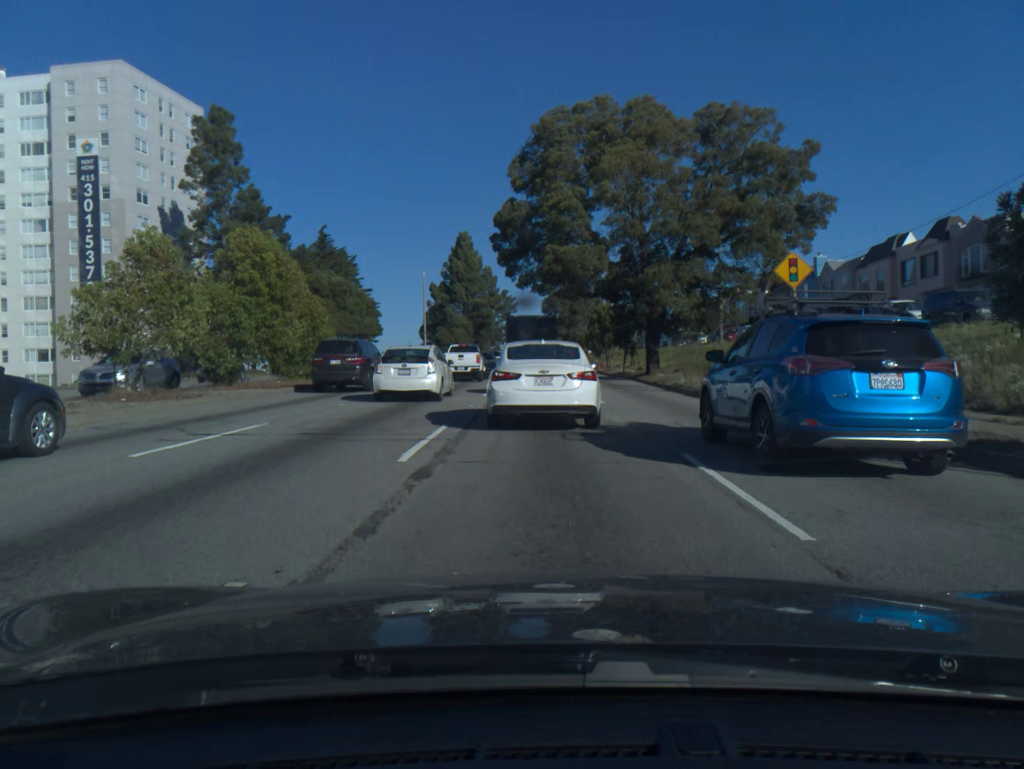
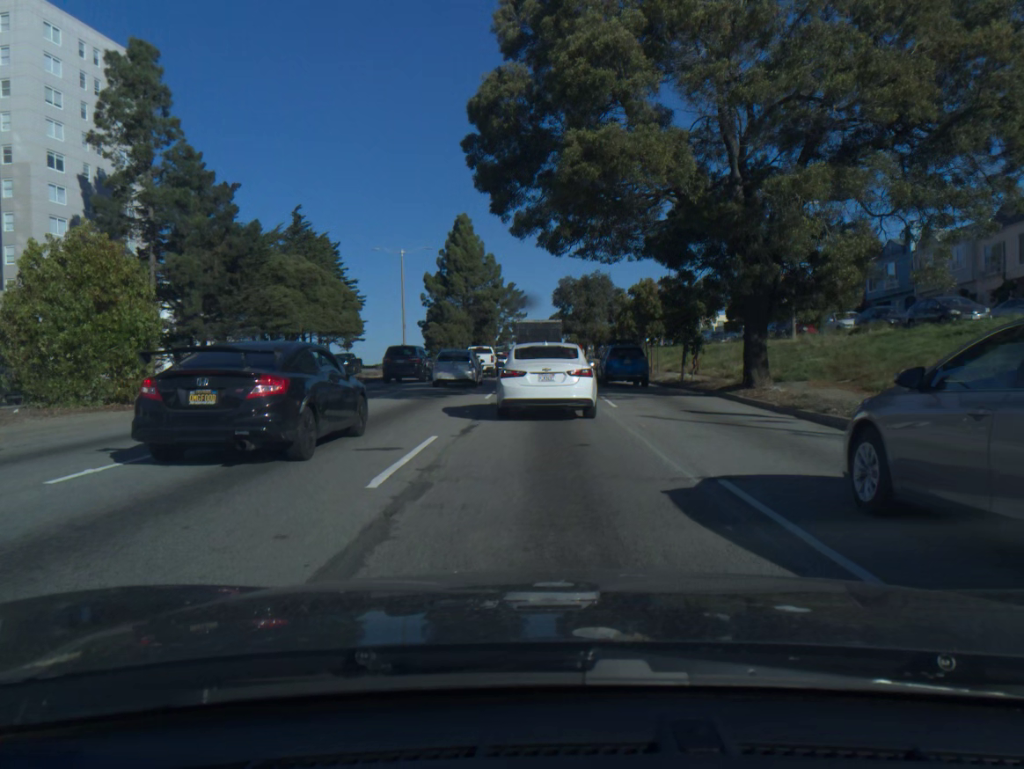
(-0.1, +16.8) m; -1°
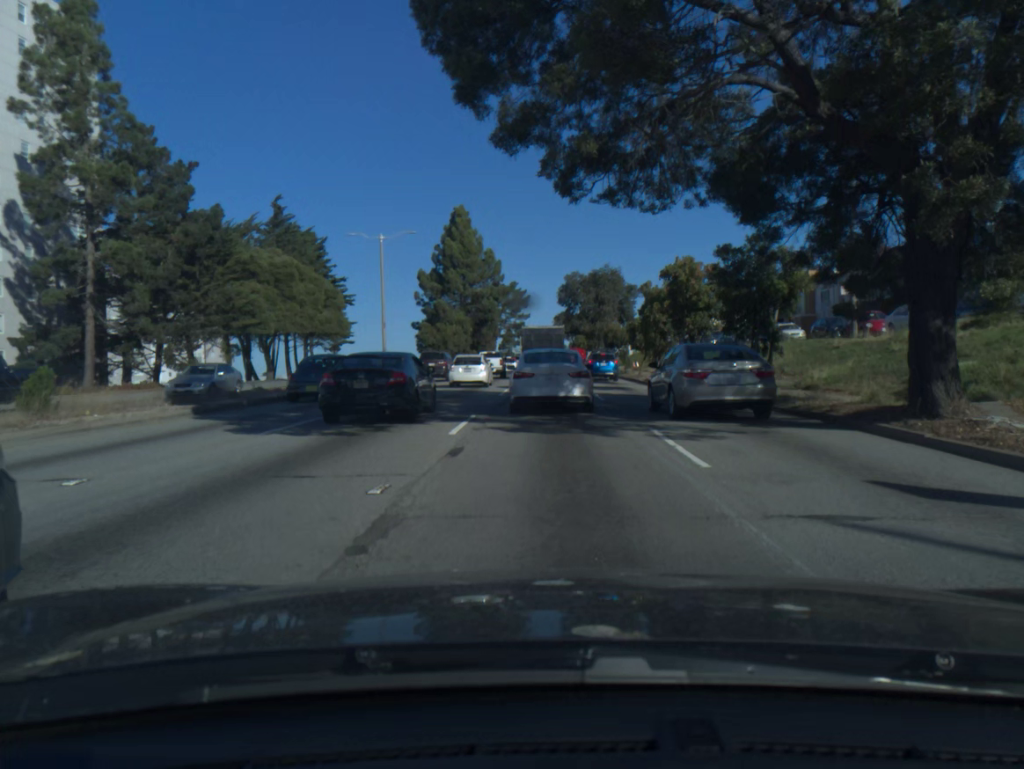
(0.0, +9.5) m; 0°
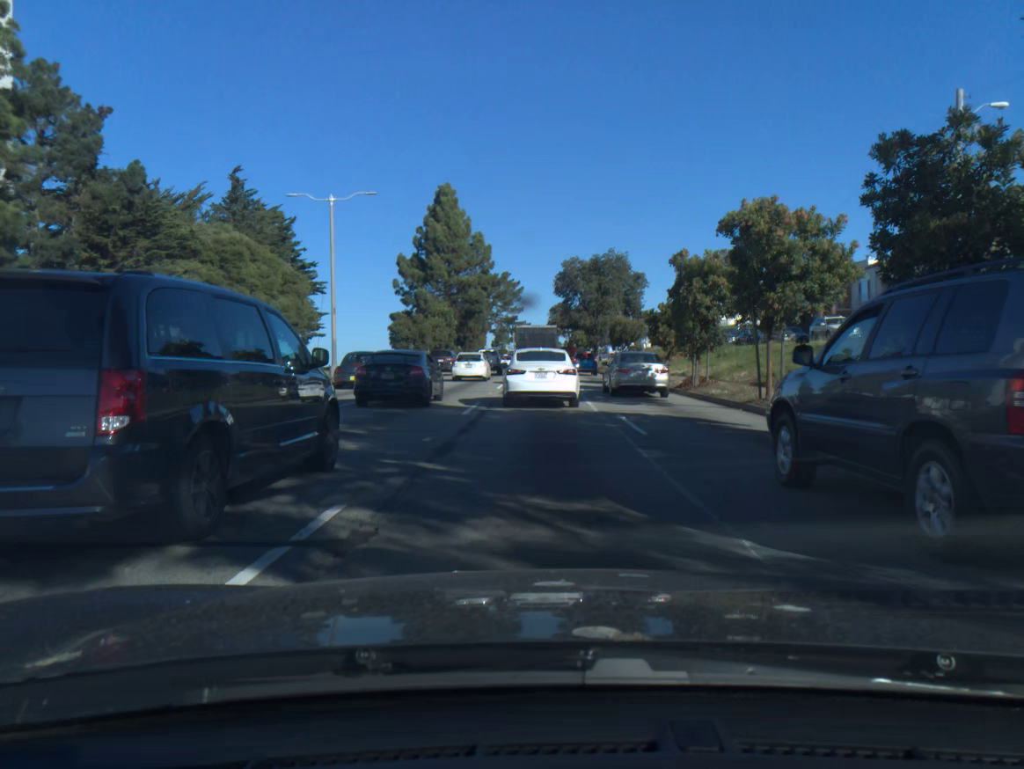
(+0.1, +10.7) m; 0°
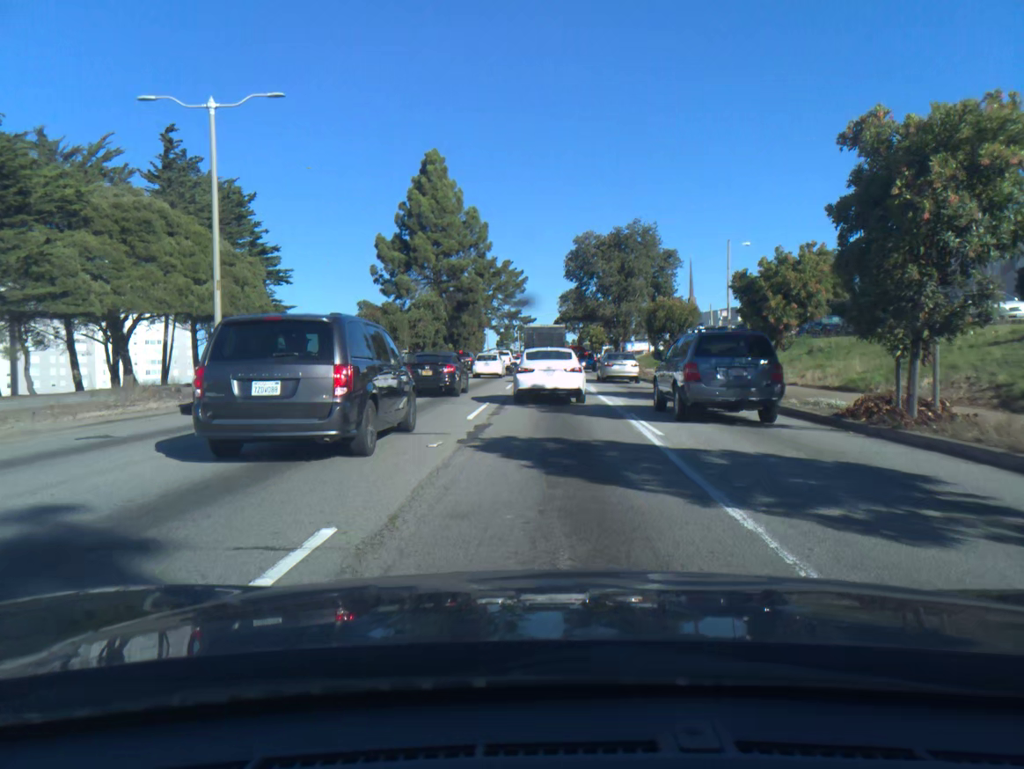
(-0.1, +15.3) m; 0°
